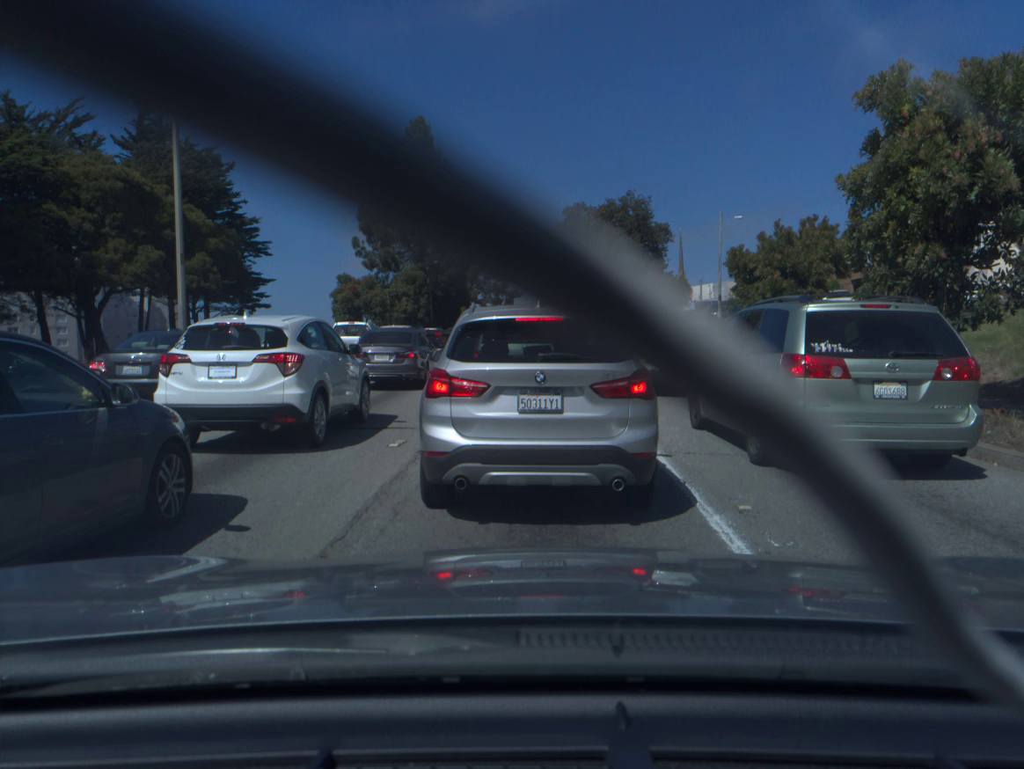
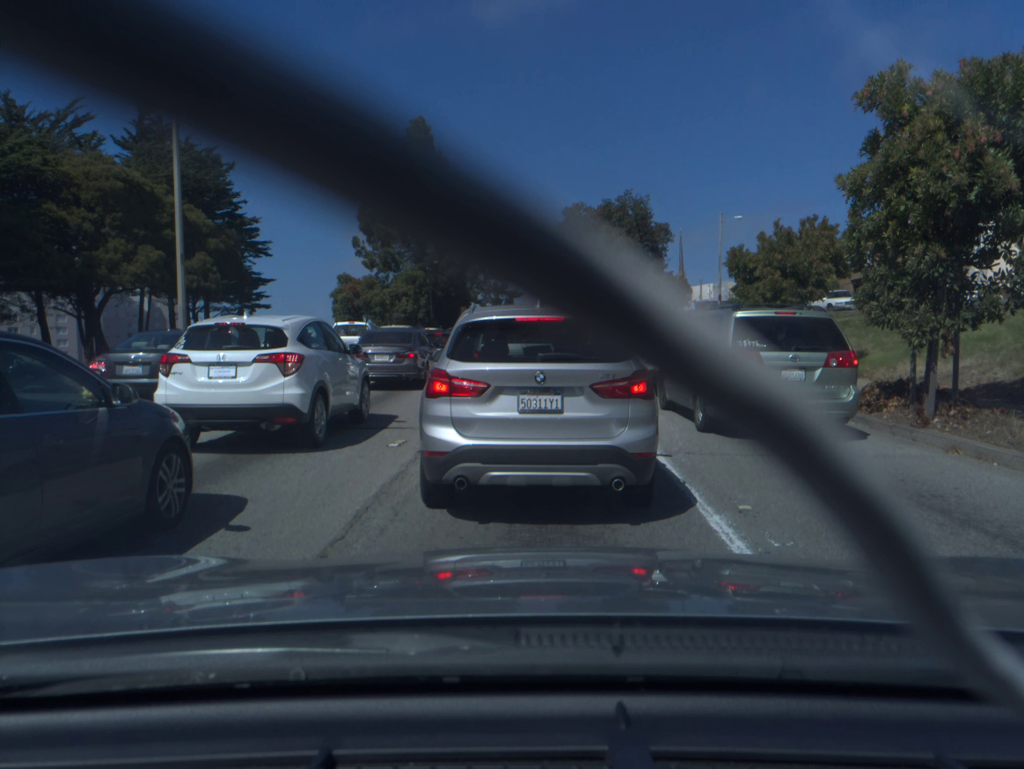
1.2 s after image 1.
(0.0, 0.0) m; 0°
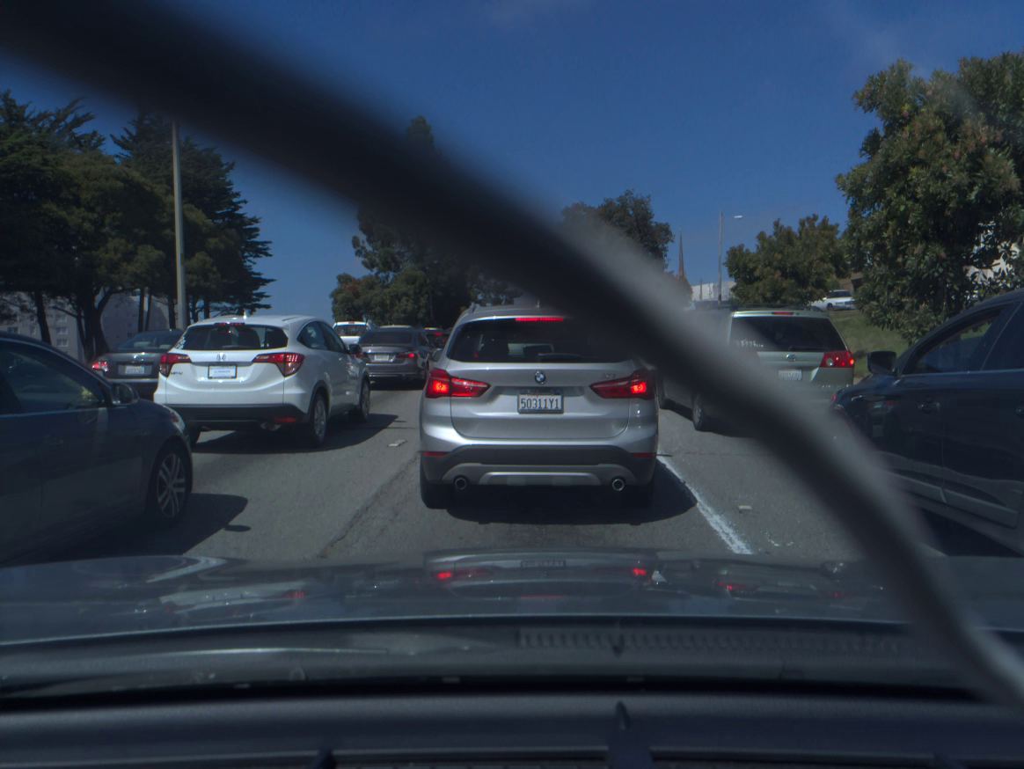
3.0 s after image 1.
(0.0, 0.0) m; 0°
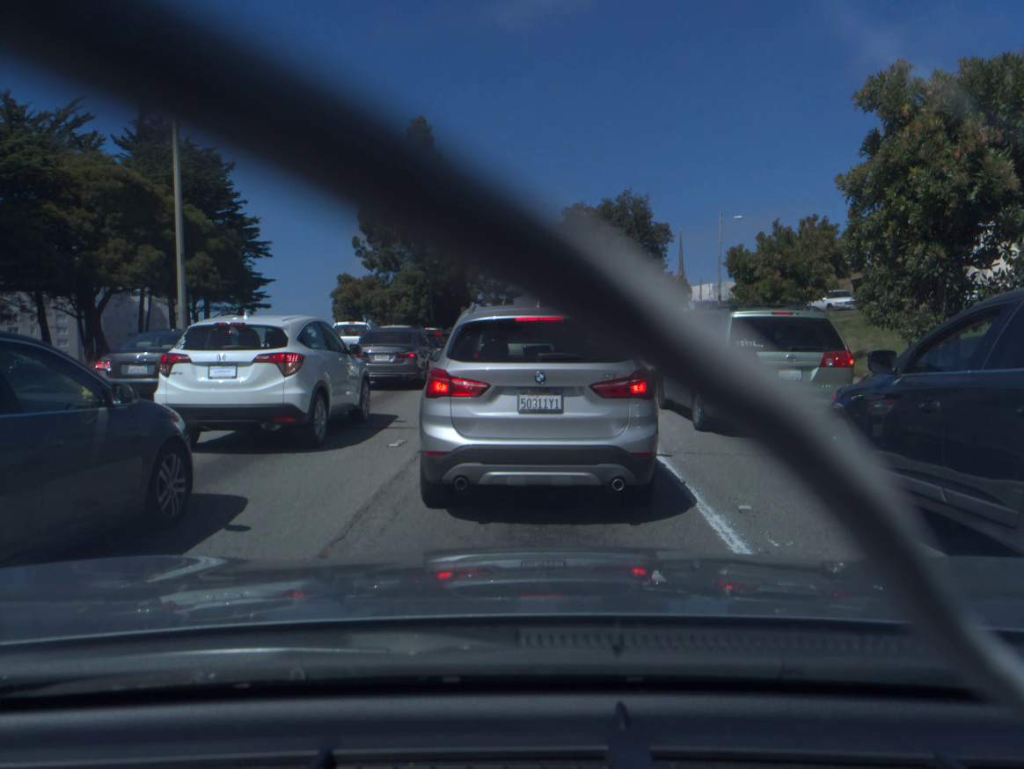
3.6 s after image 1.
(0.0, 0.0) m; 0°
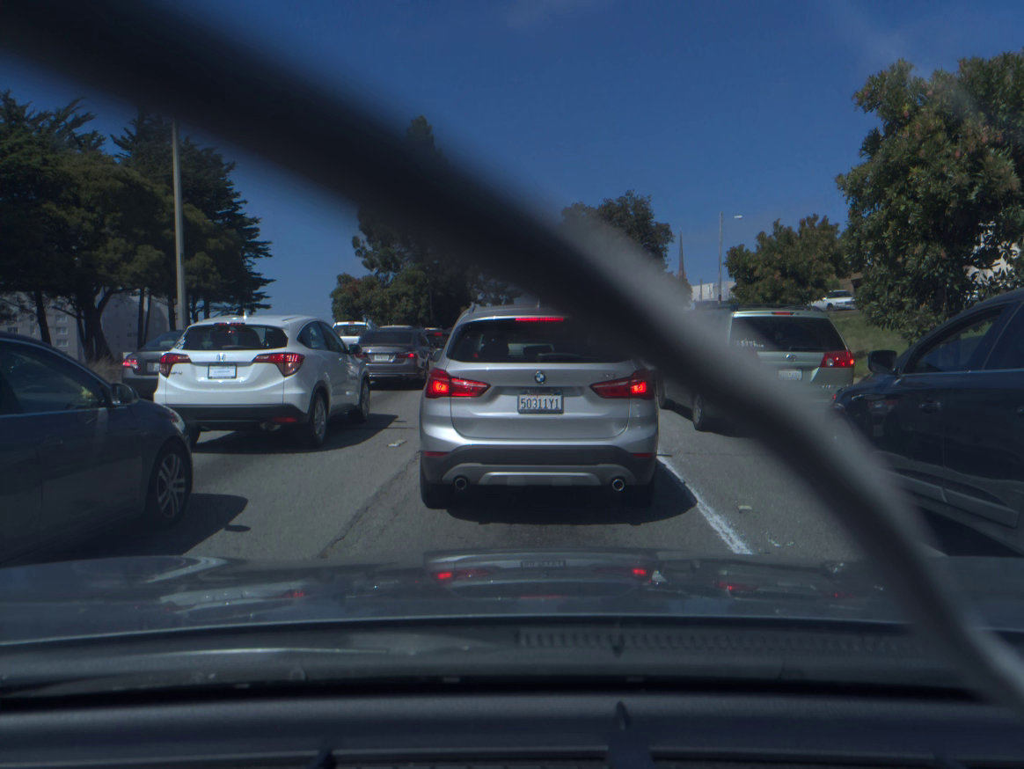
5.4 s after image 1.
(0.0, 0.0) m; 0°
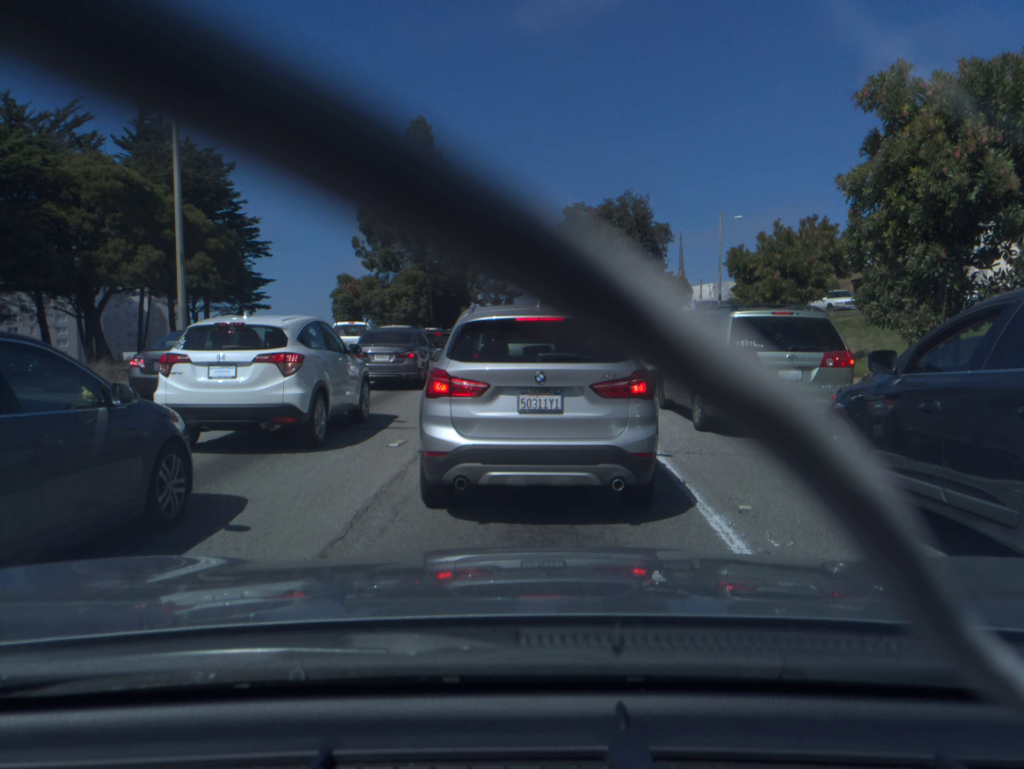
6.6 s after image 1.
(0.0, 0.0) m; 0°
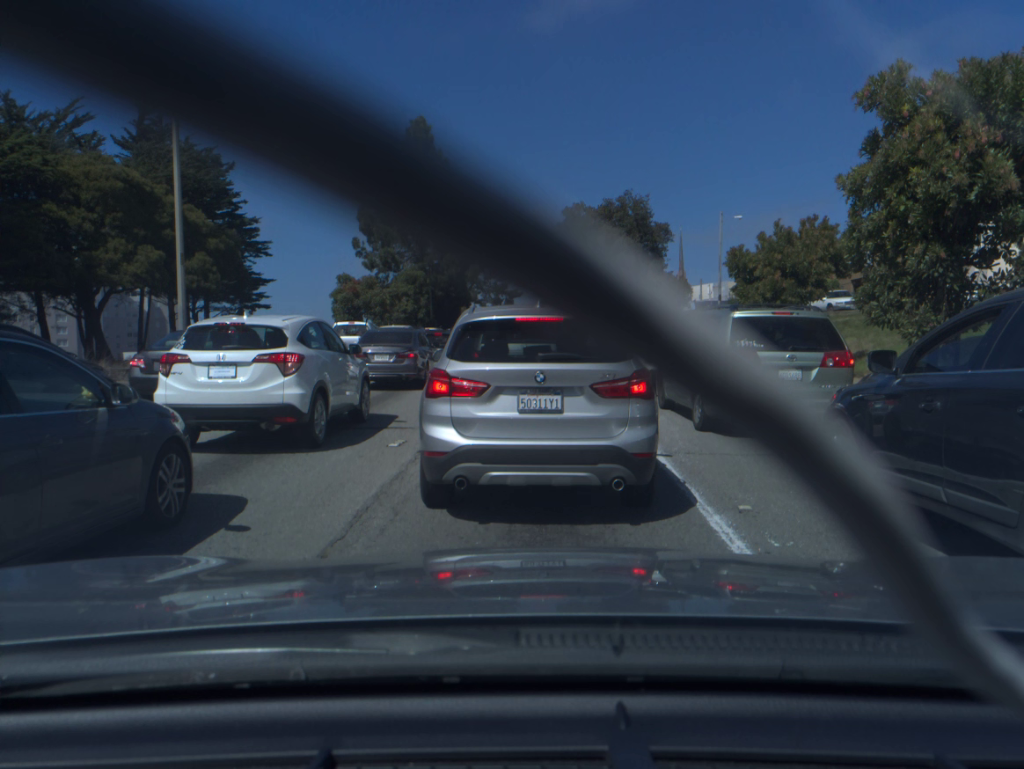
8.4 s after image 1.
(0.0, 0.0) m; 0°
